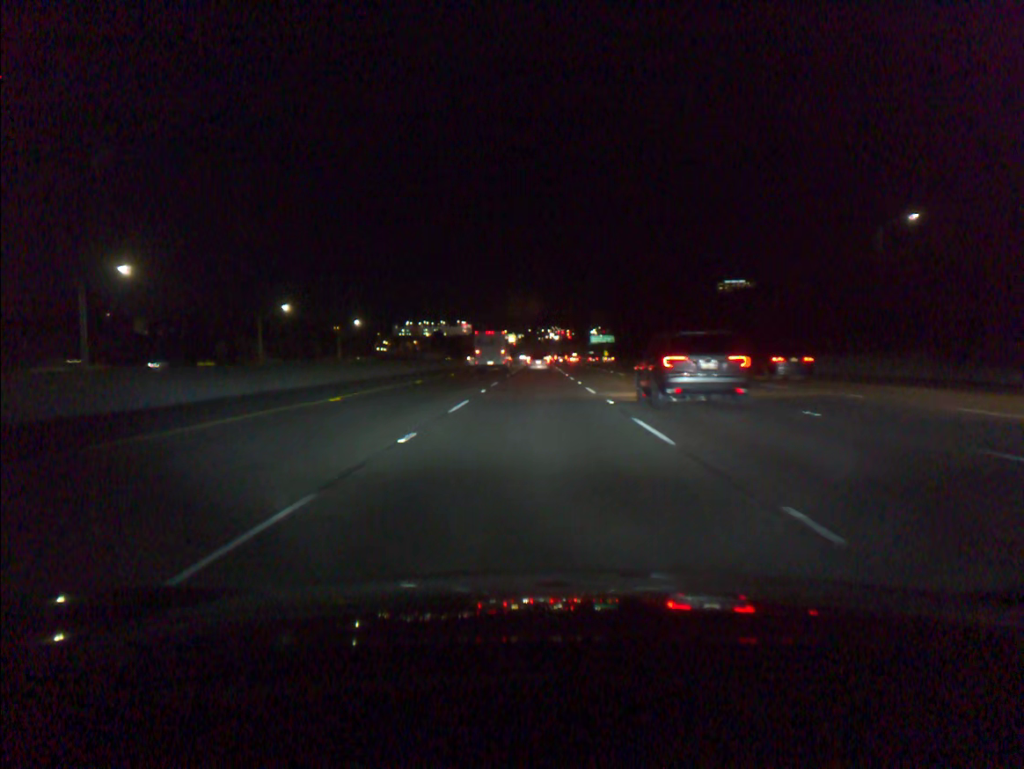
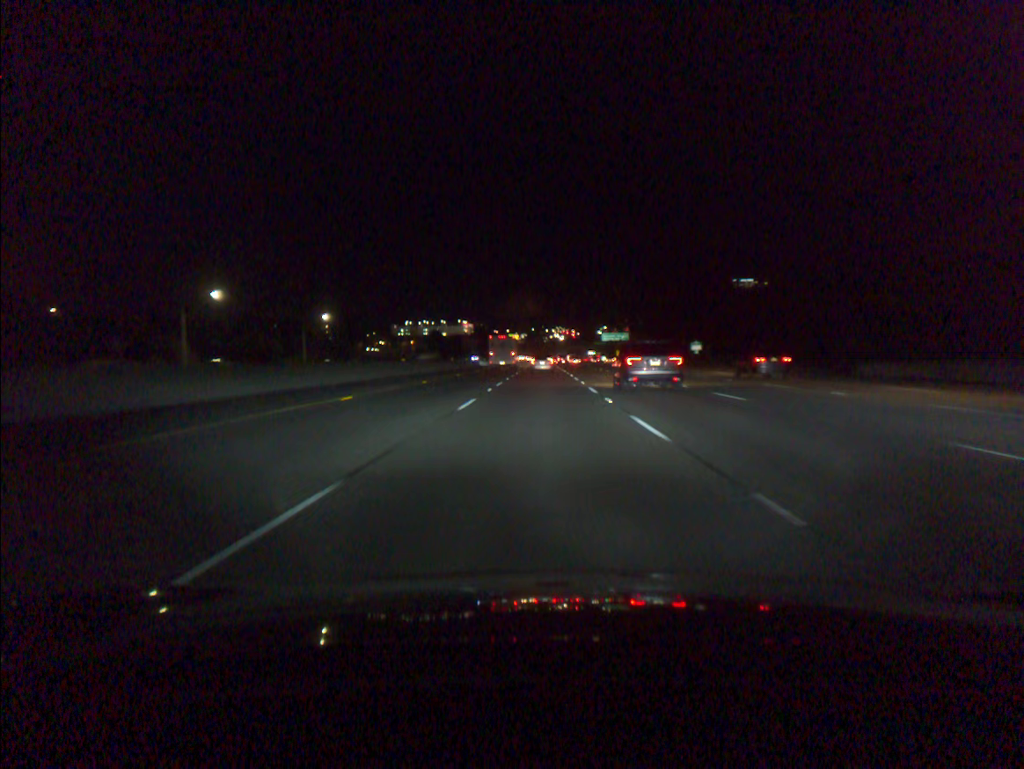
(0.0, +28.4) m; 0°
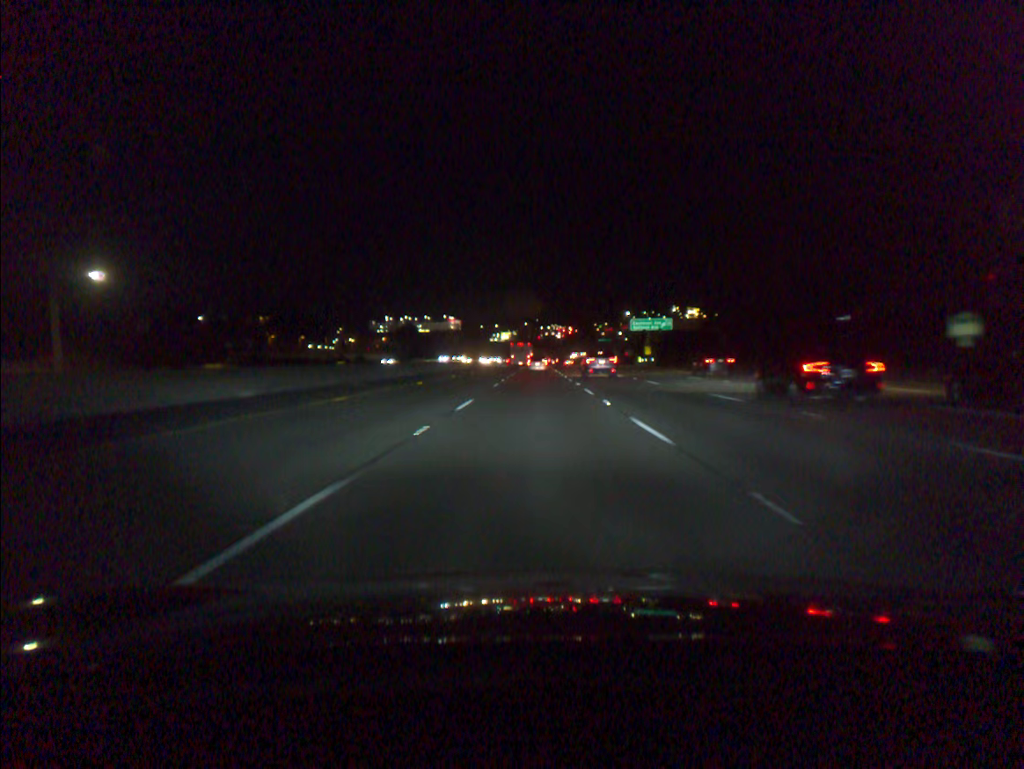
(+0.1, +73.2) m; 0°
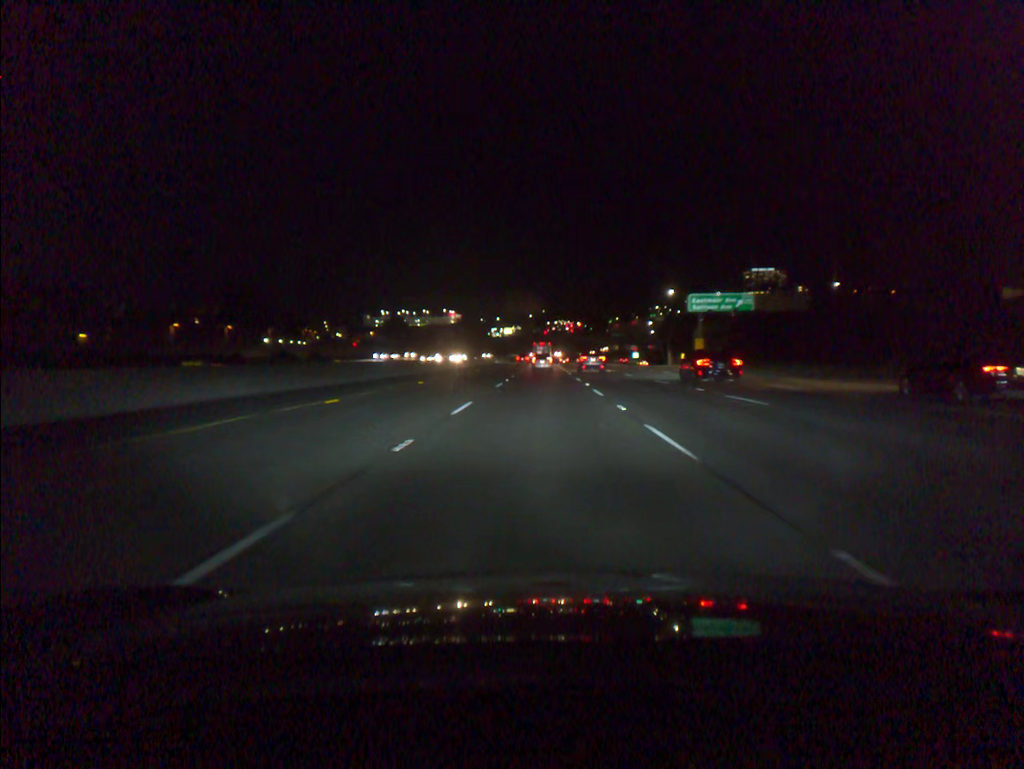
(-0.1, +45.5) m; 0°
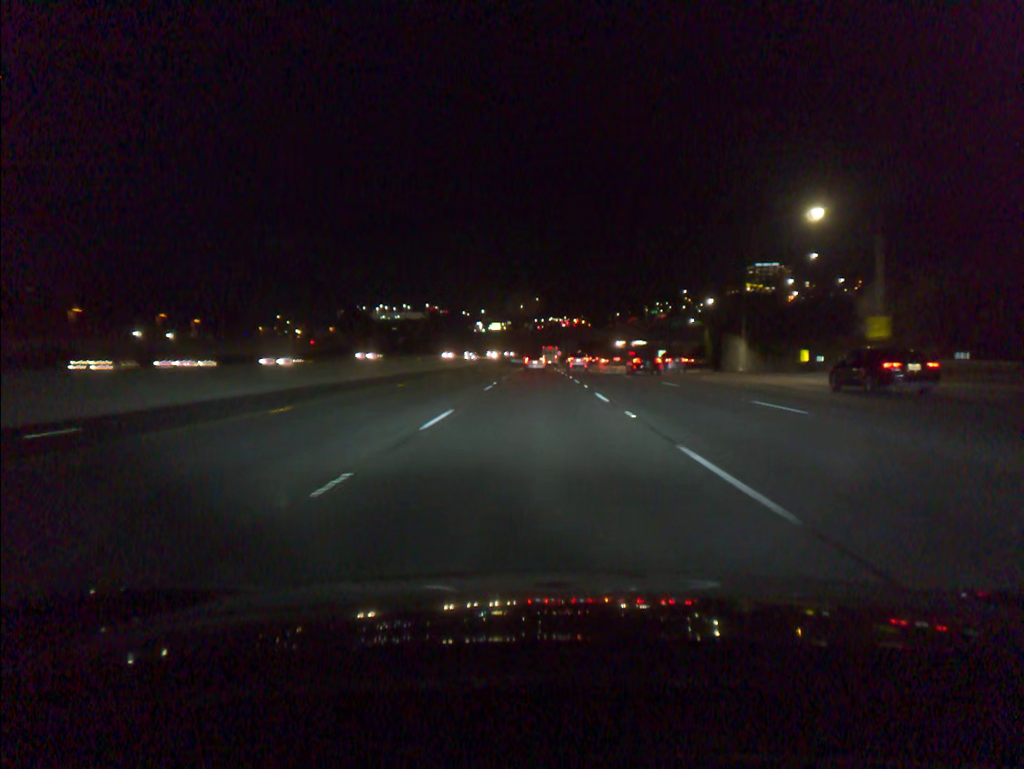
(+0.2, +62.0) m; 0°
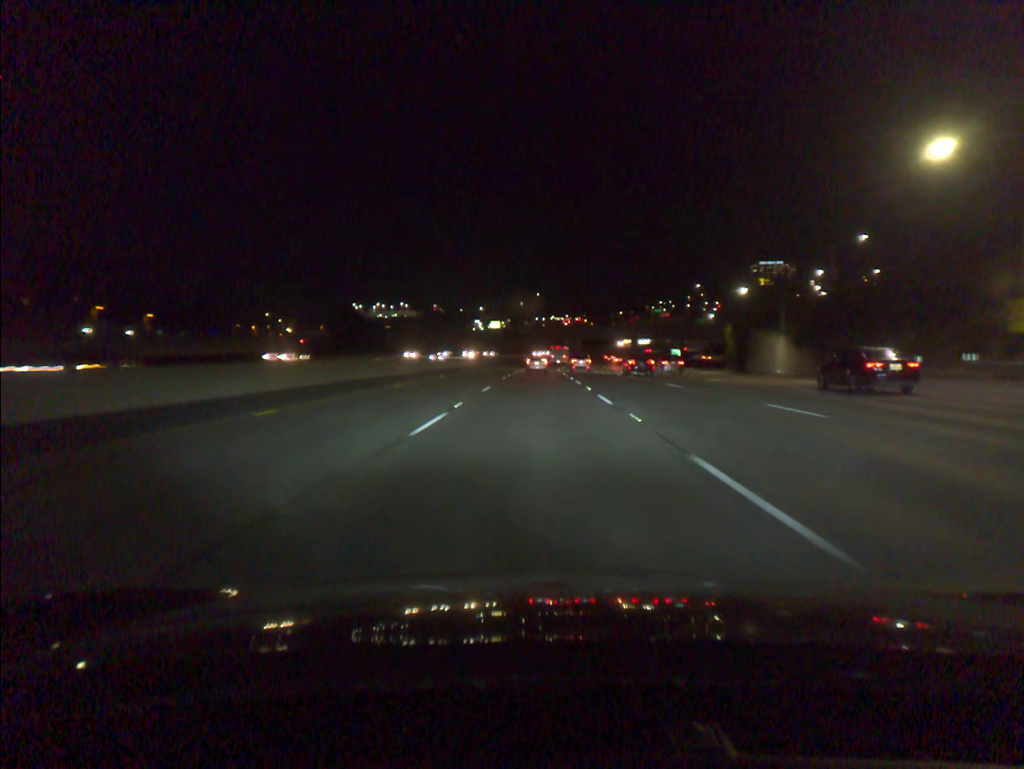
(0.0, +15.6) m; 0°
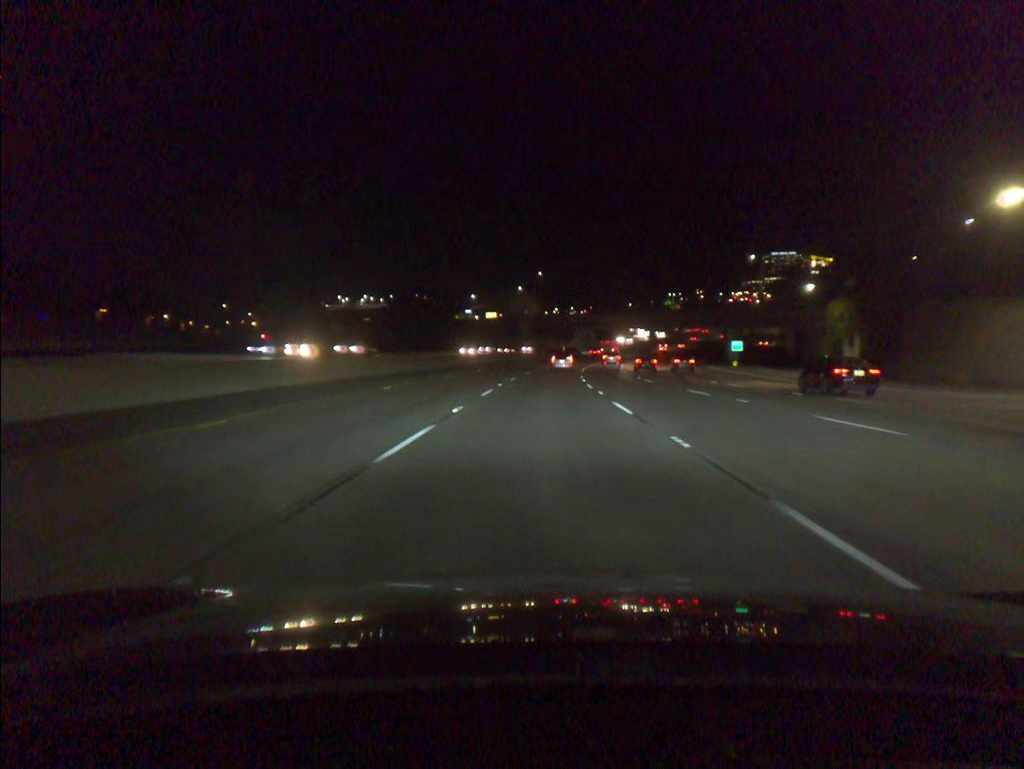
(-0.1, +46.7) m; 0°
